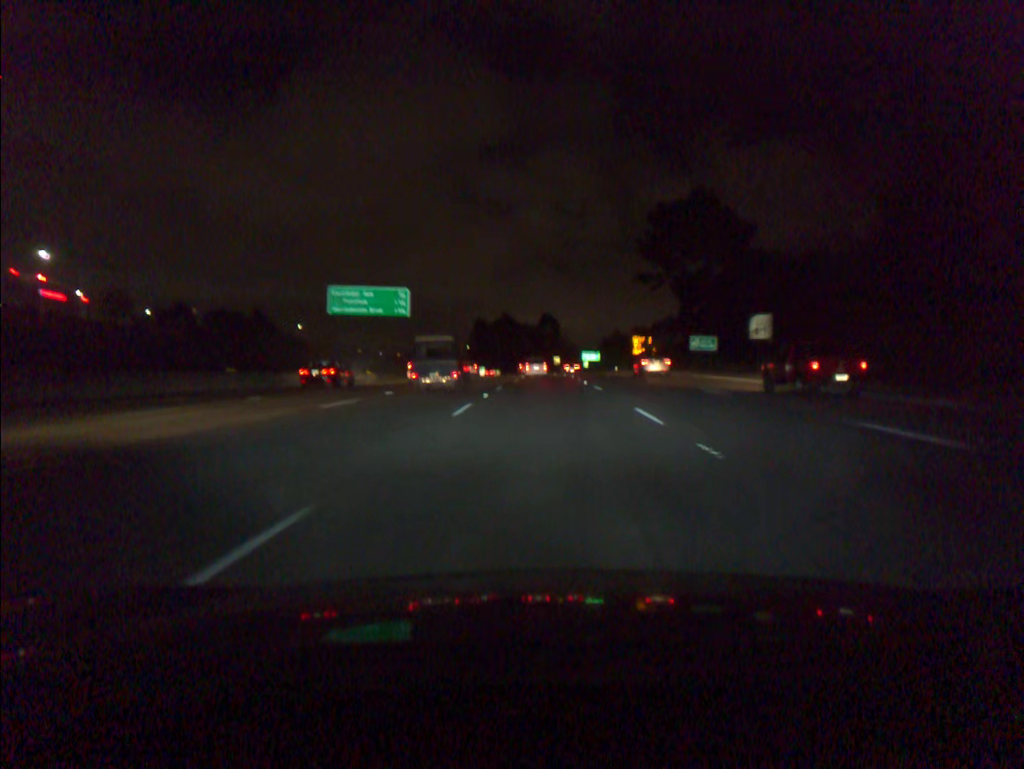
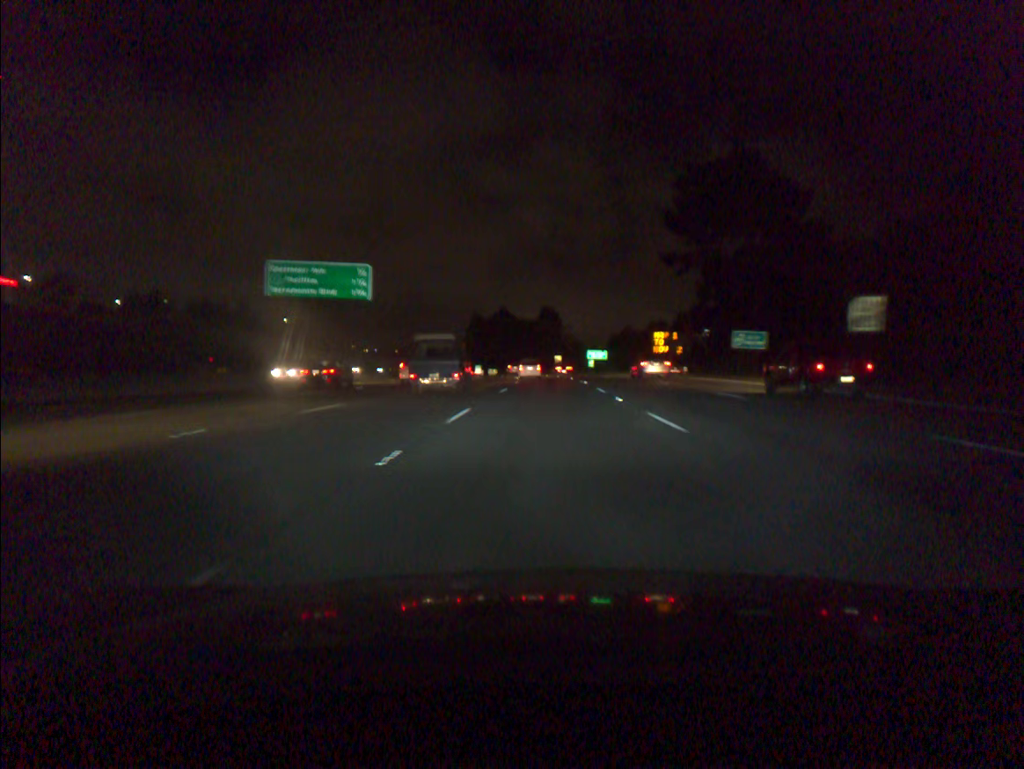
(0.0, +16.5) m; 0°
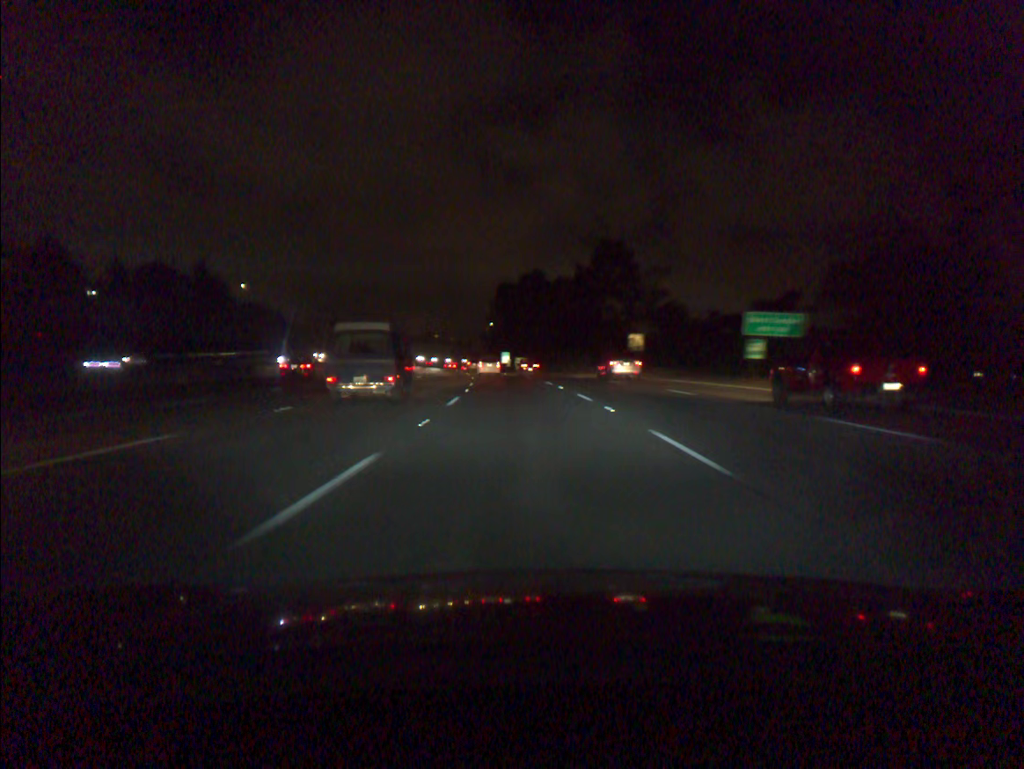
(-0.6, +82.6) m; -3°
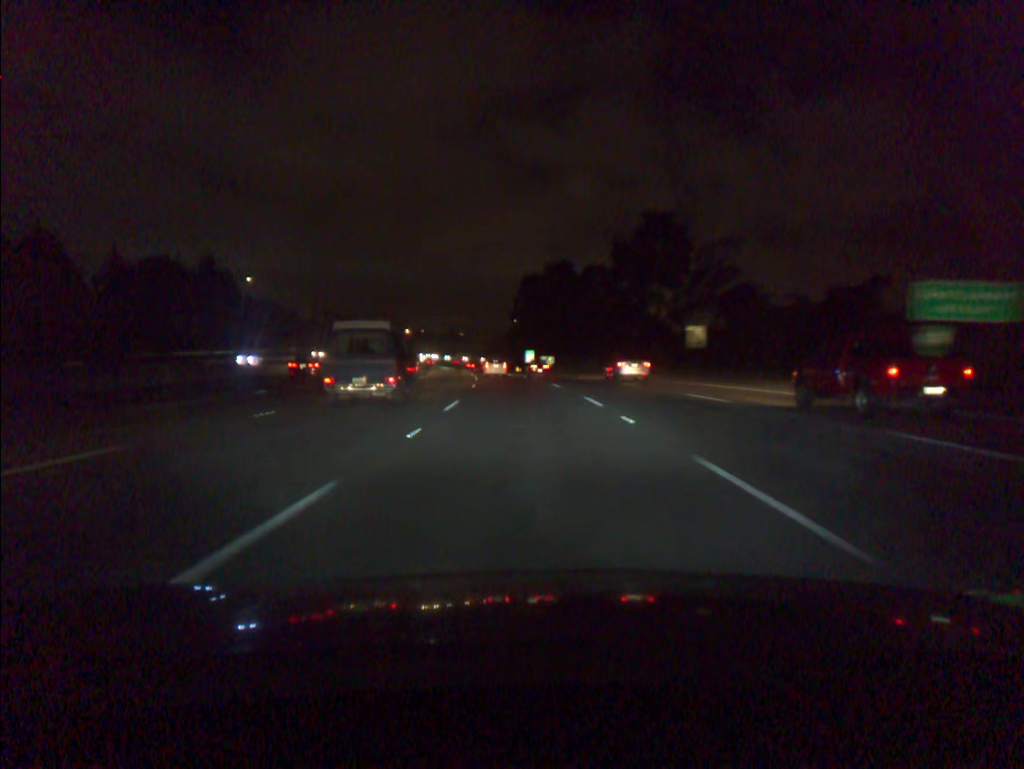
(-0.3, +16.7) m; -2°
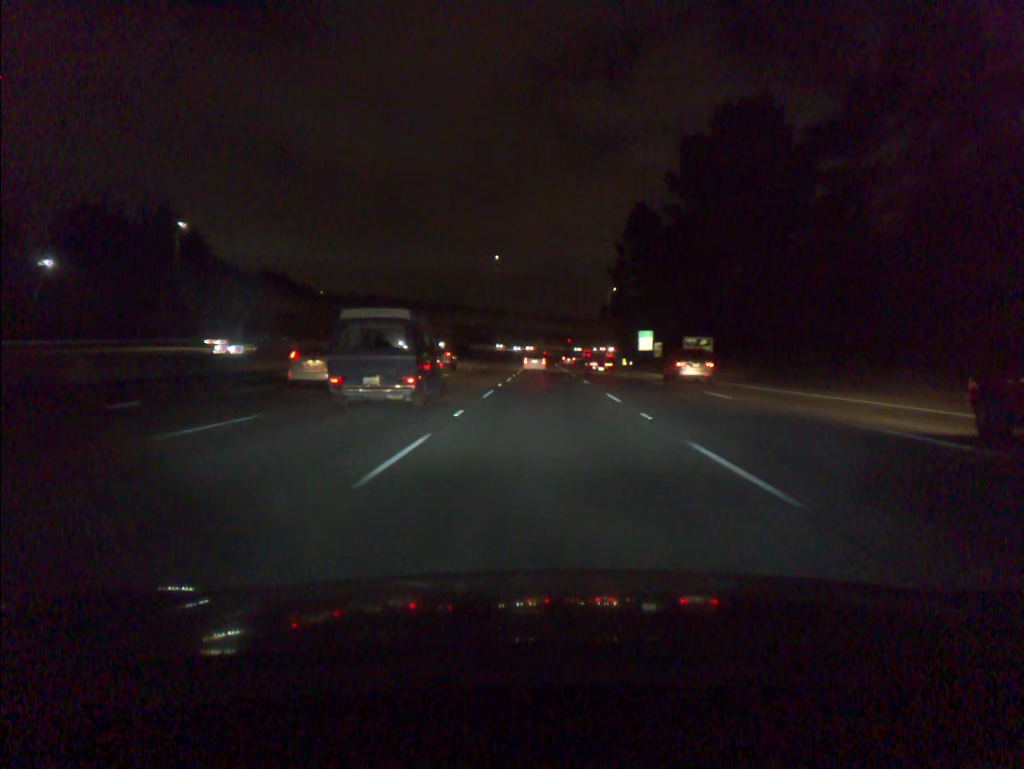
(-5.5, +83.7) m; -6°
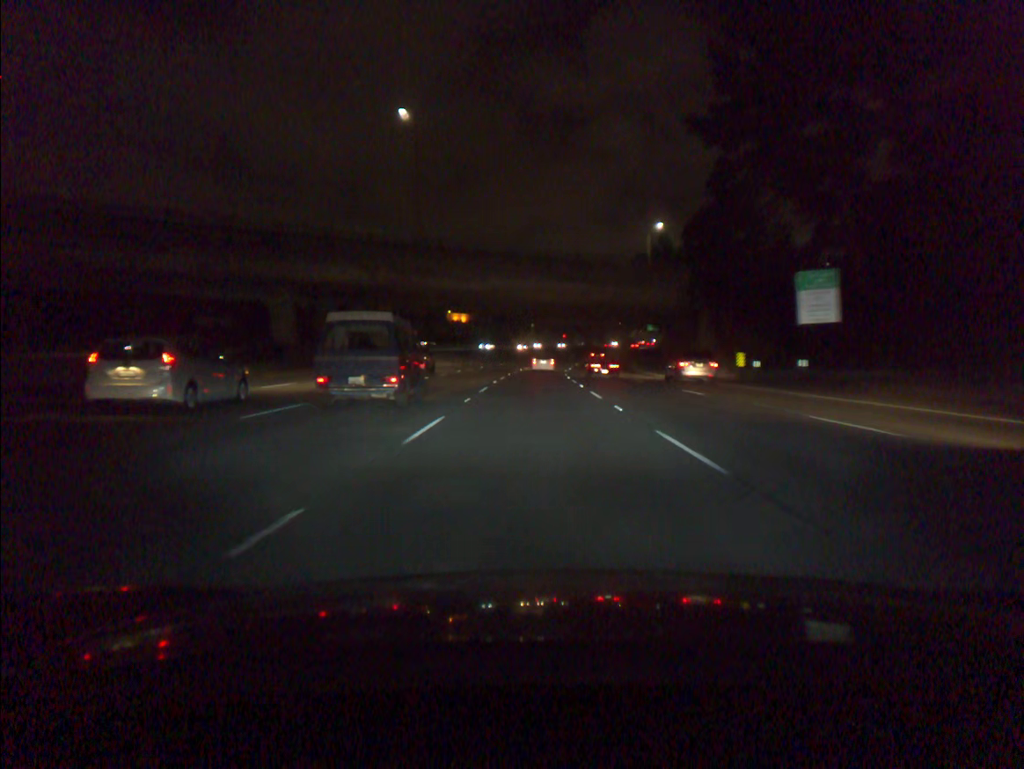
(+0.6, +83.8) m; +1°
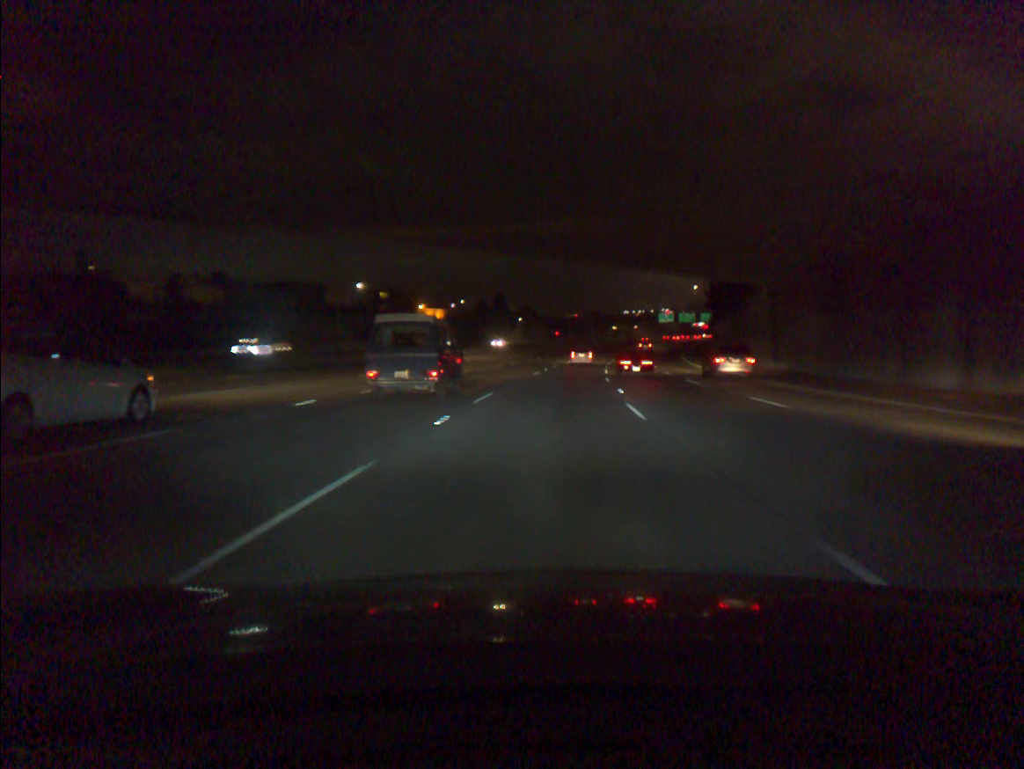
(0.0, +50.4) m; +1°
